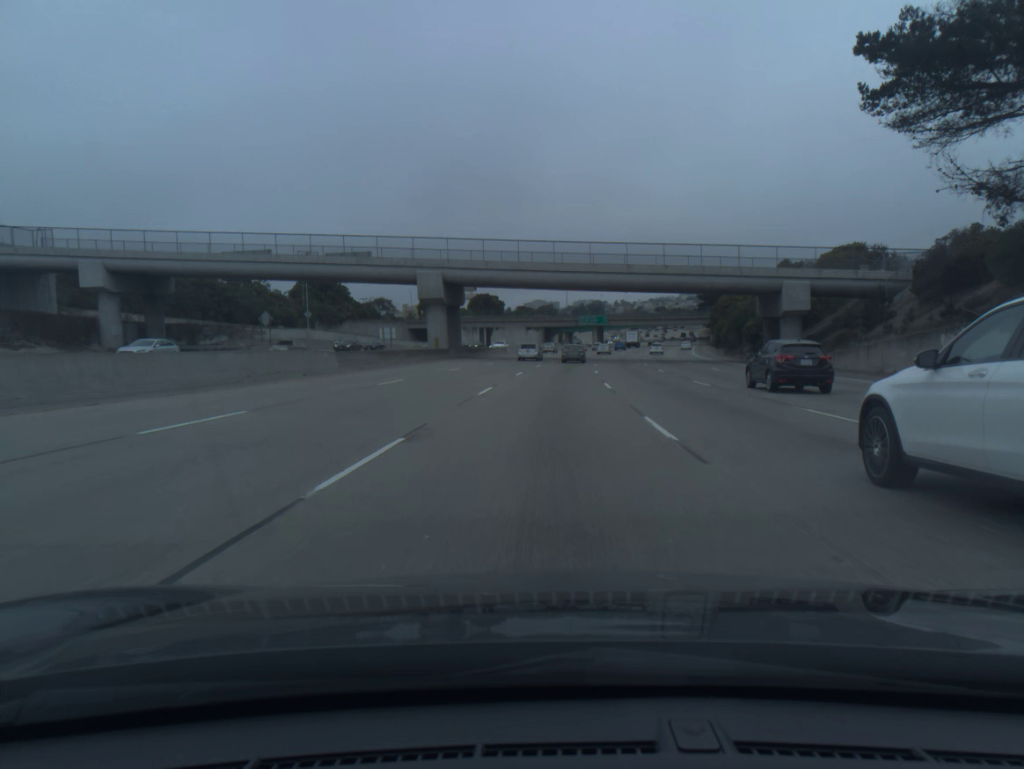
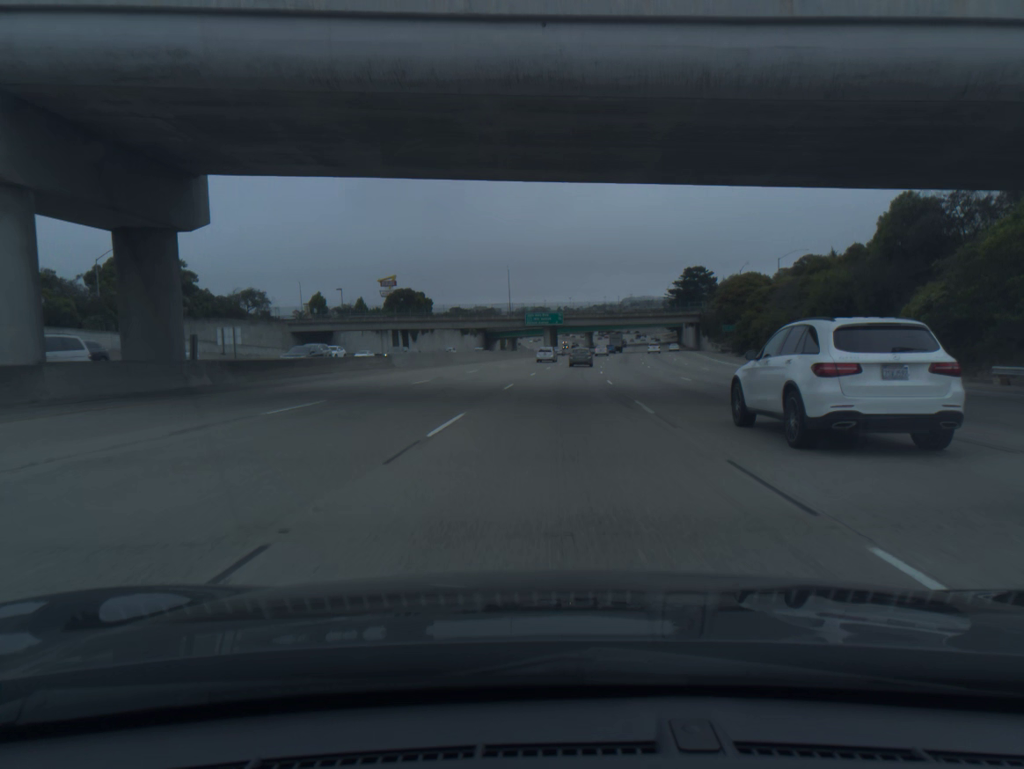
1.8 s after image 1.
(+1.5, +52.5) m; +4°
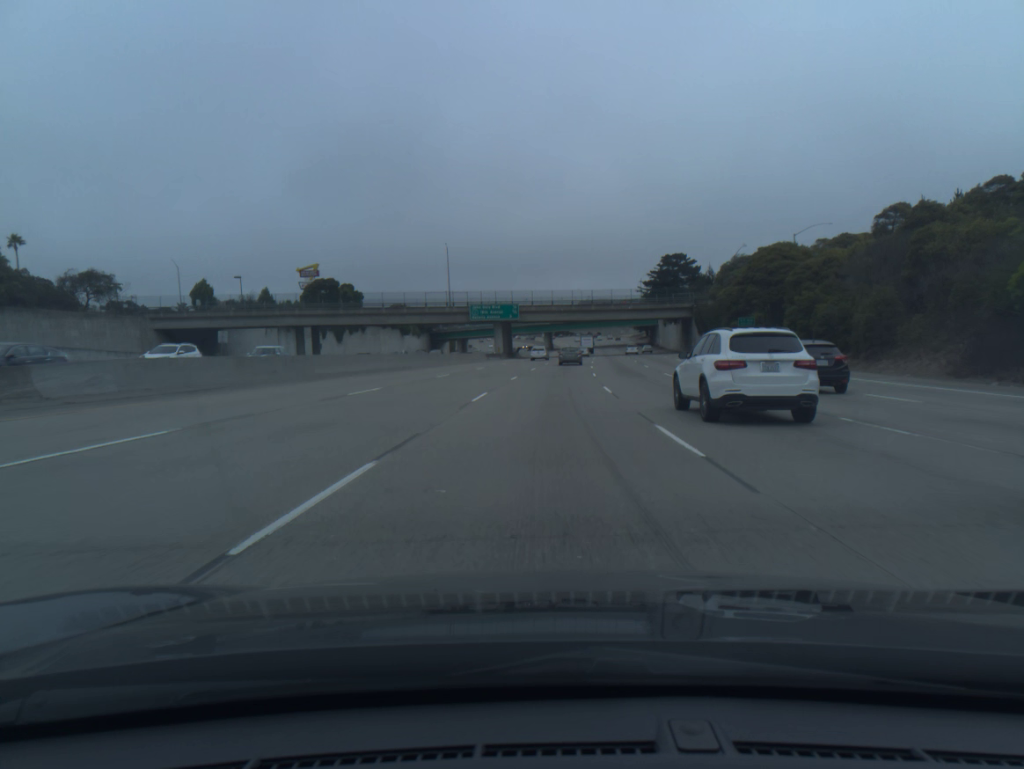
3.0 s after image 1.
(+1.1, +34.8) m; +3°
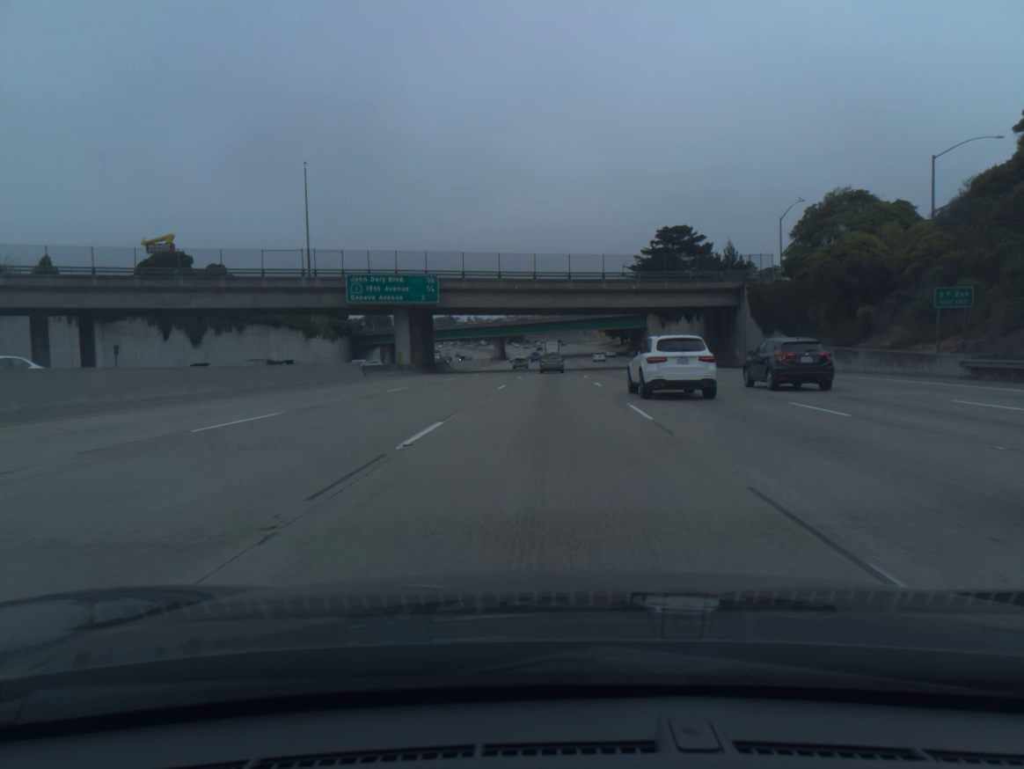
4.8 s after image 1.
(+1.5, +52.0) m; +3°
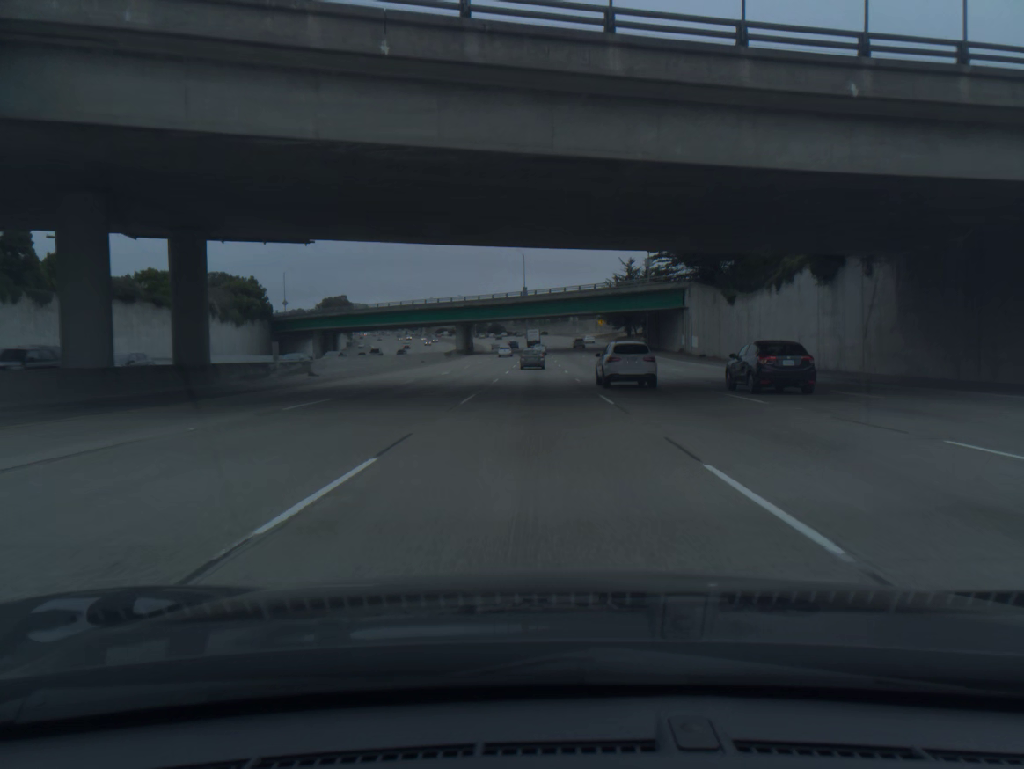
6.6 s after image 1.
(+0.8, +51.5) m; +1°
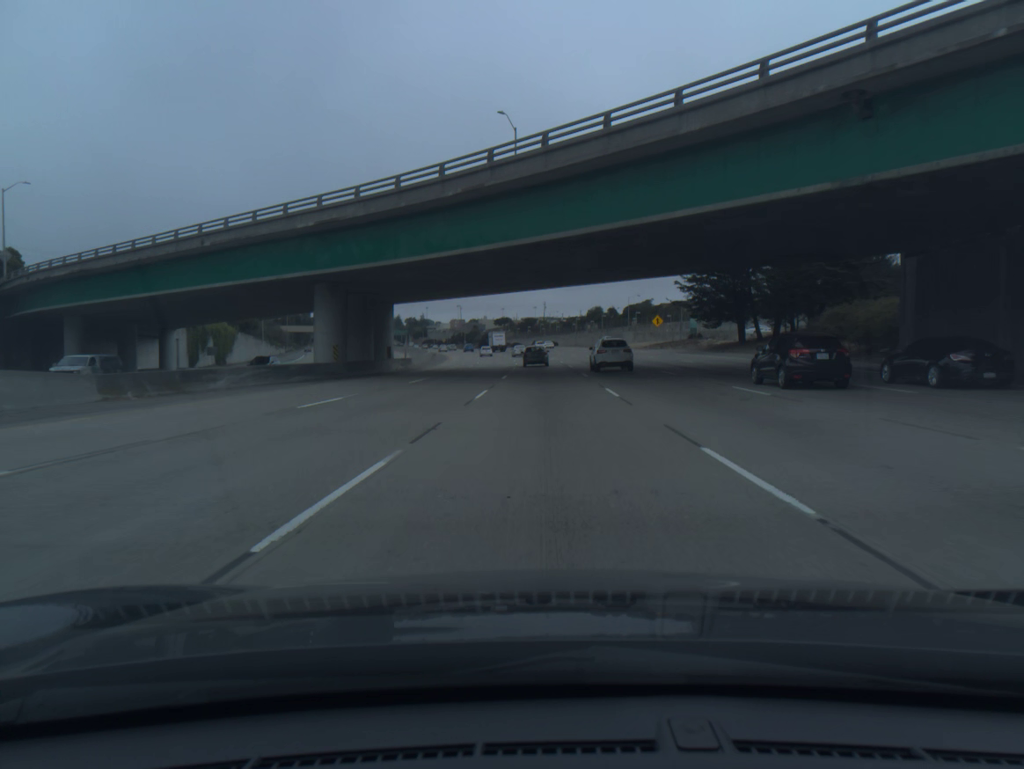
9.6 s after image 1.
(-0.6, +84.8) m; 0°
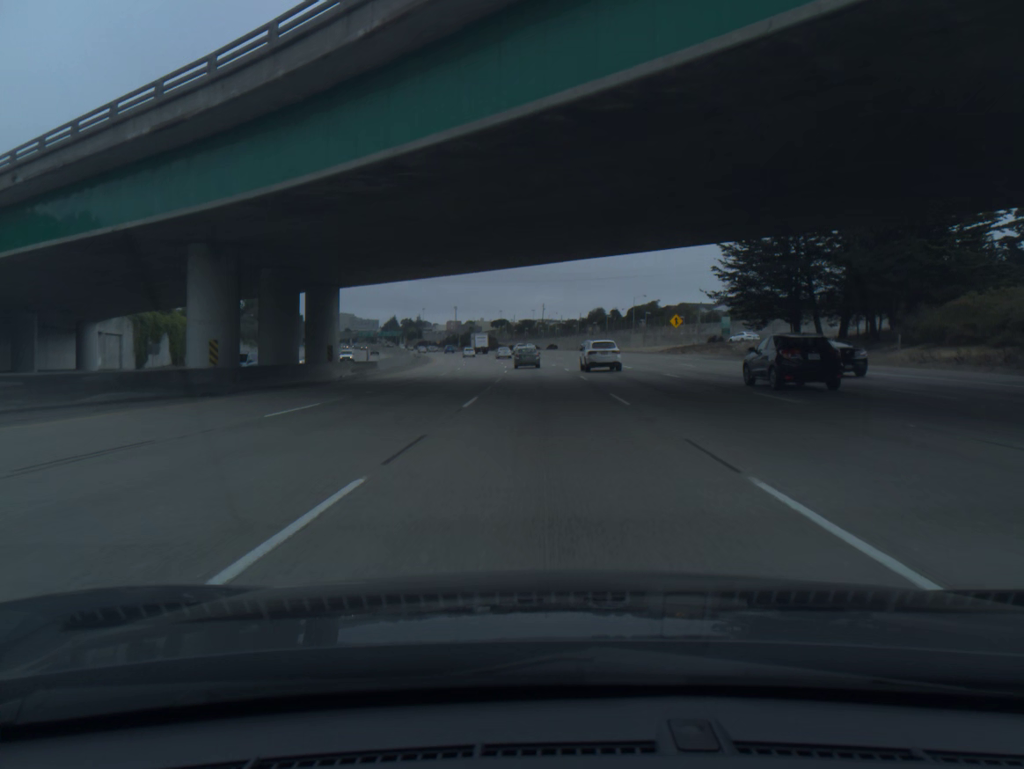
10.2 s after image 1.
(0.0, +16.7) m; 0°
